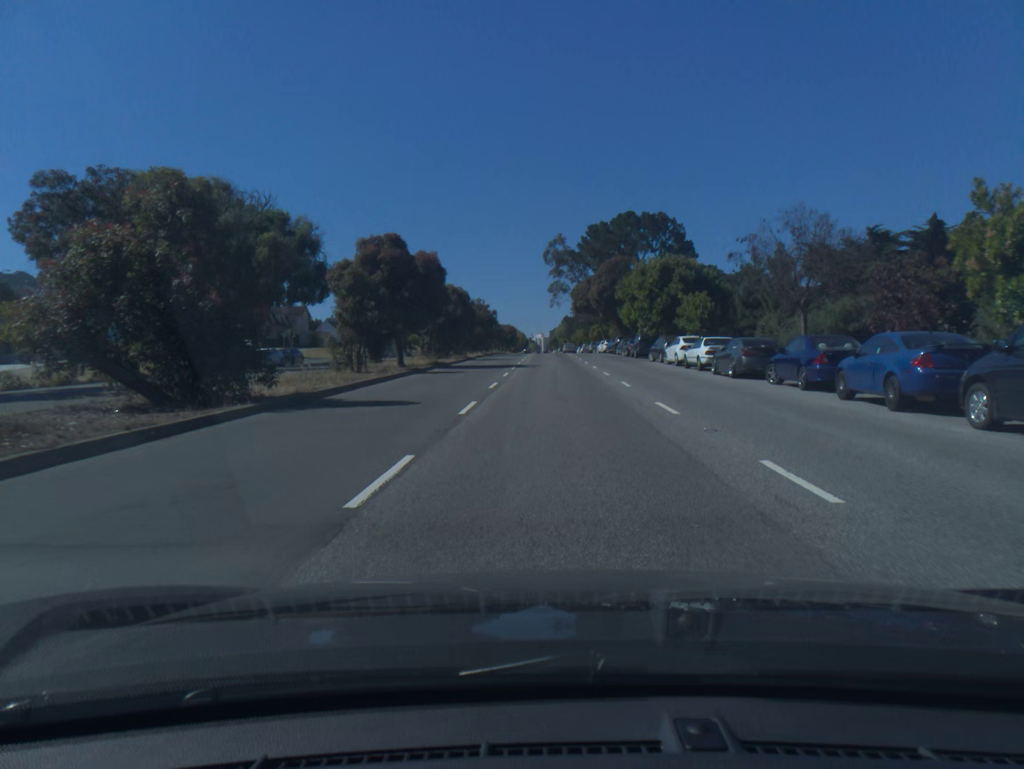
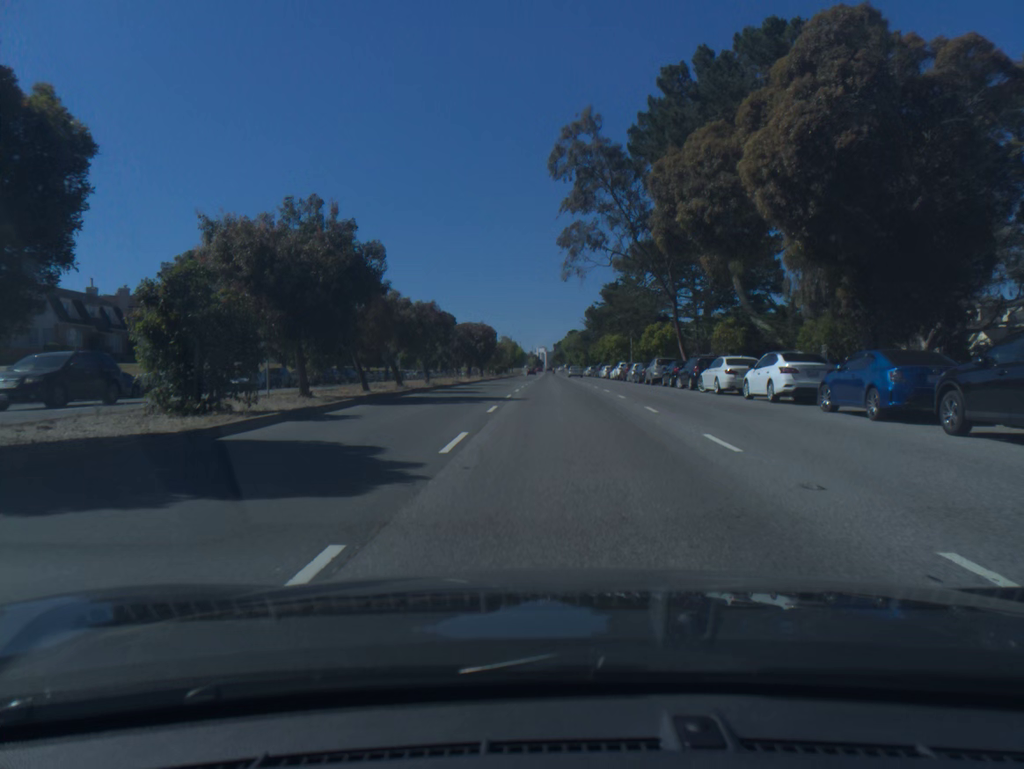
(+0.1, +61.3) m; 0°
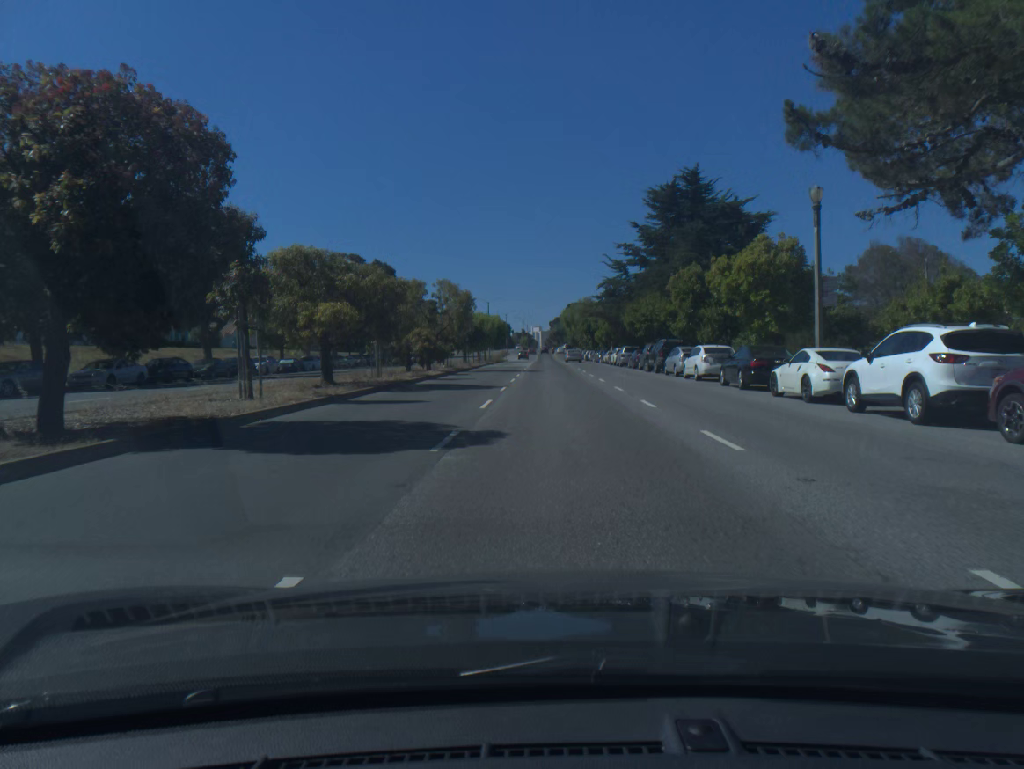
(+0.2, +57.9) m; 0°
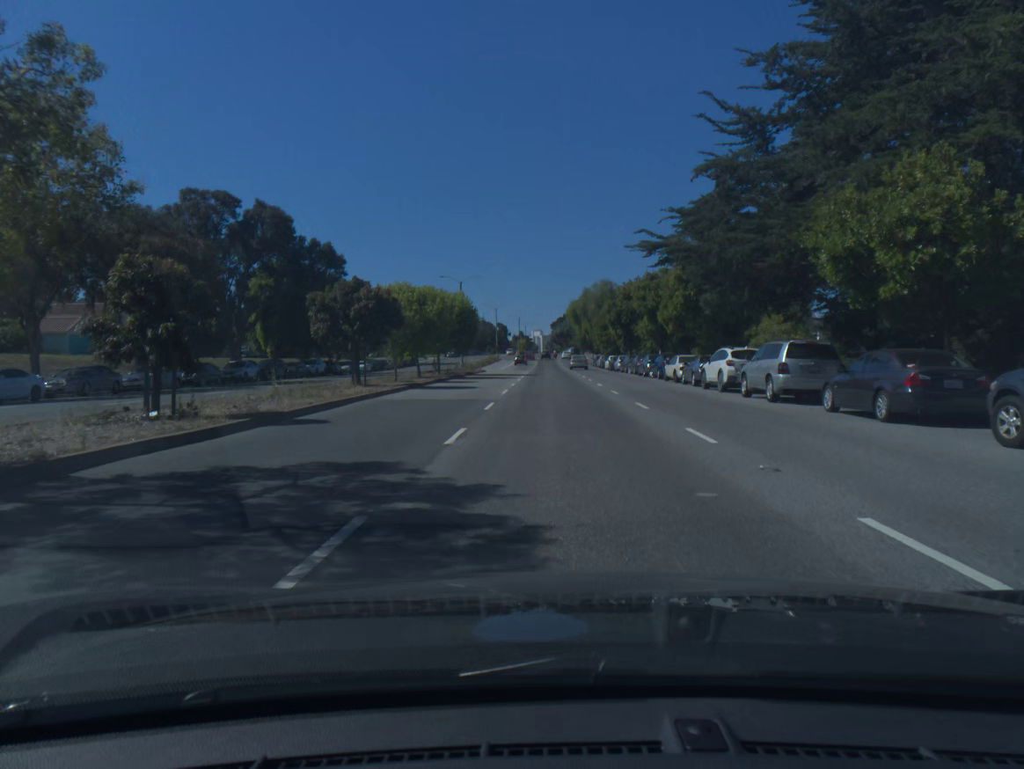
(-0.1, +42.2) m; 0°
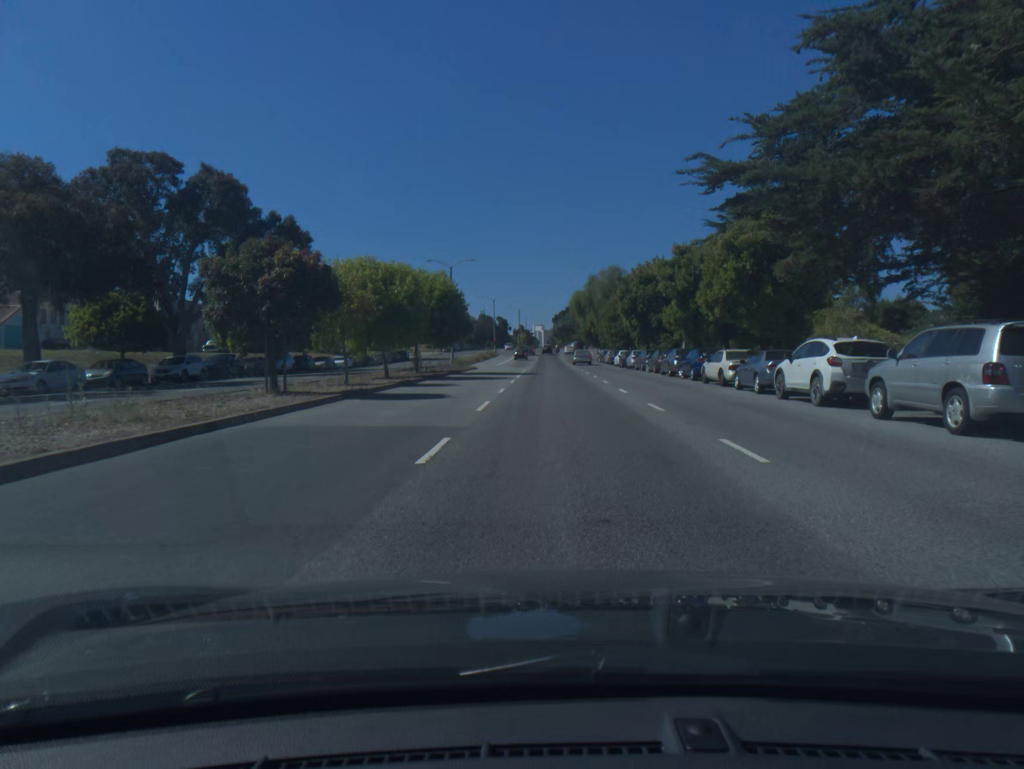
(0.0, +9.6) m; 0°
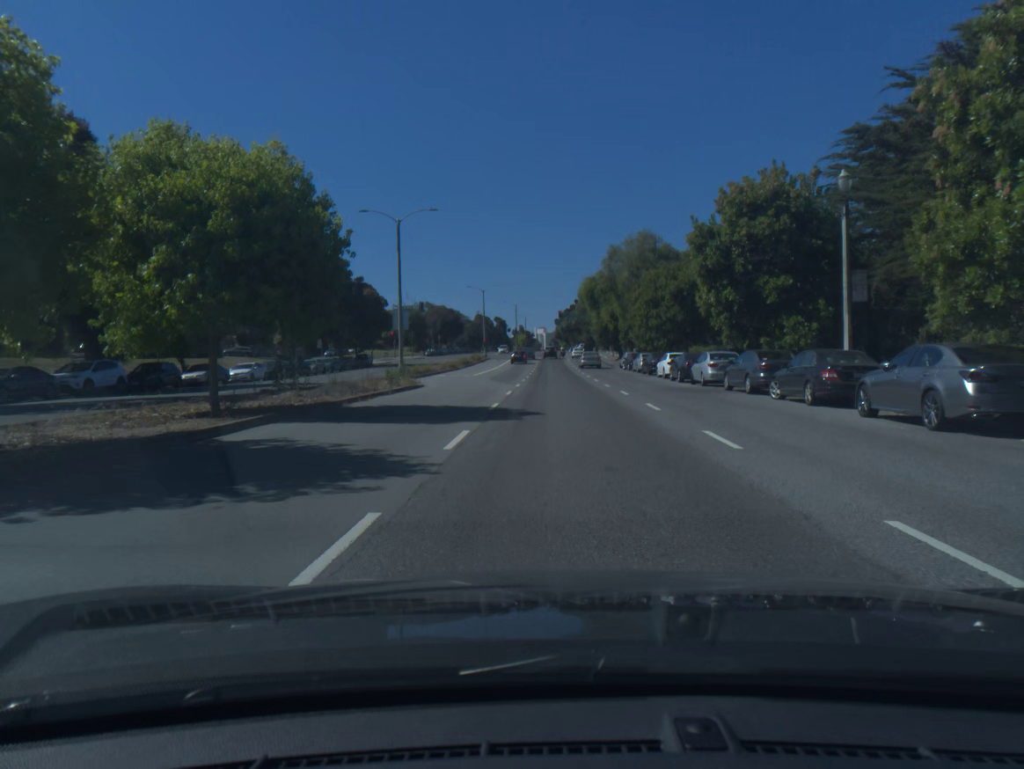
(-0.1, +27.0) m; 0°
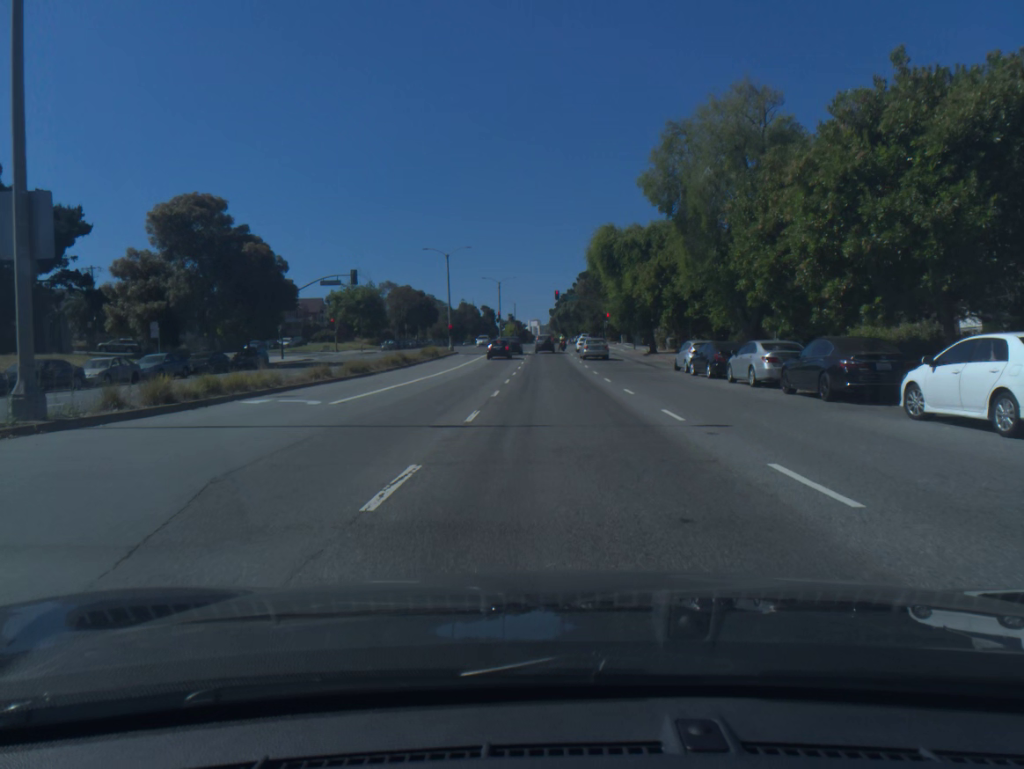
(+0.2, +33.1) m; +1°
